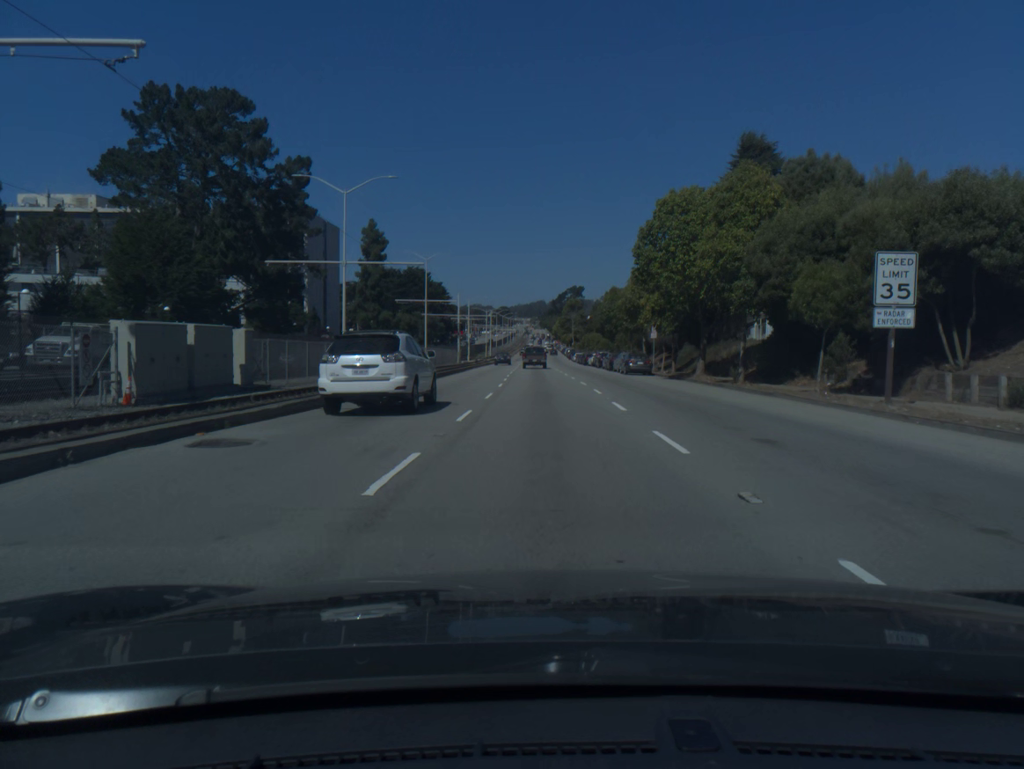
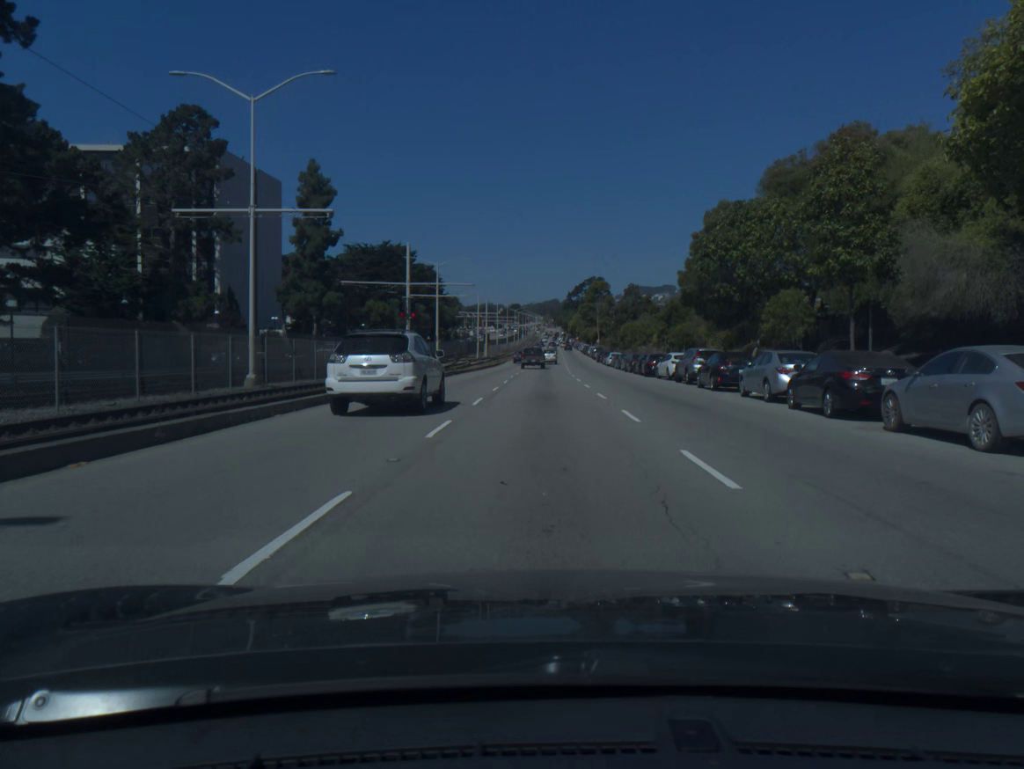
(-0.2, +46.0) m; -1°
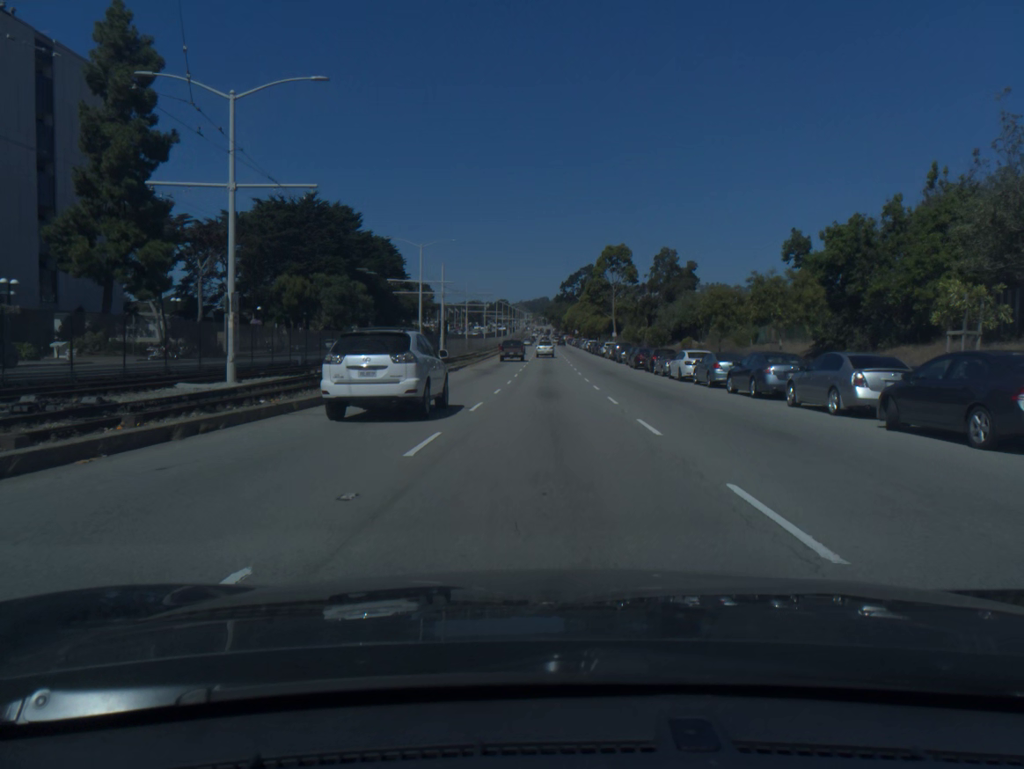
(+0.2, +46.1) m; +1°
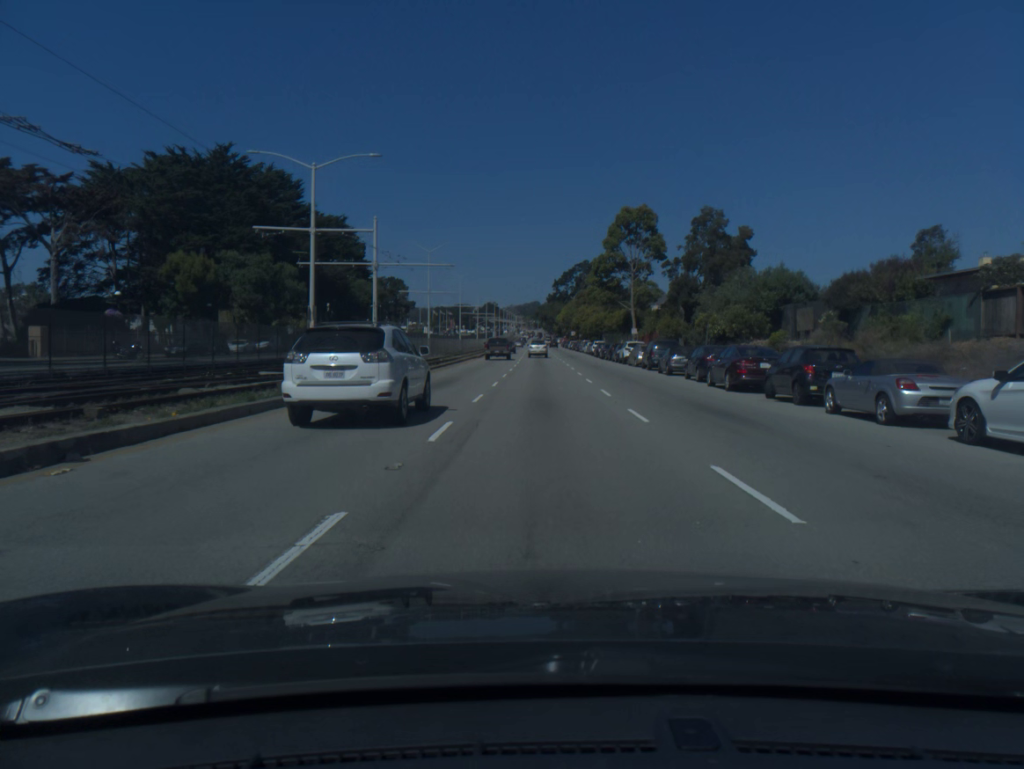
(+0.2, +27.7) m; +1°
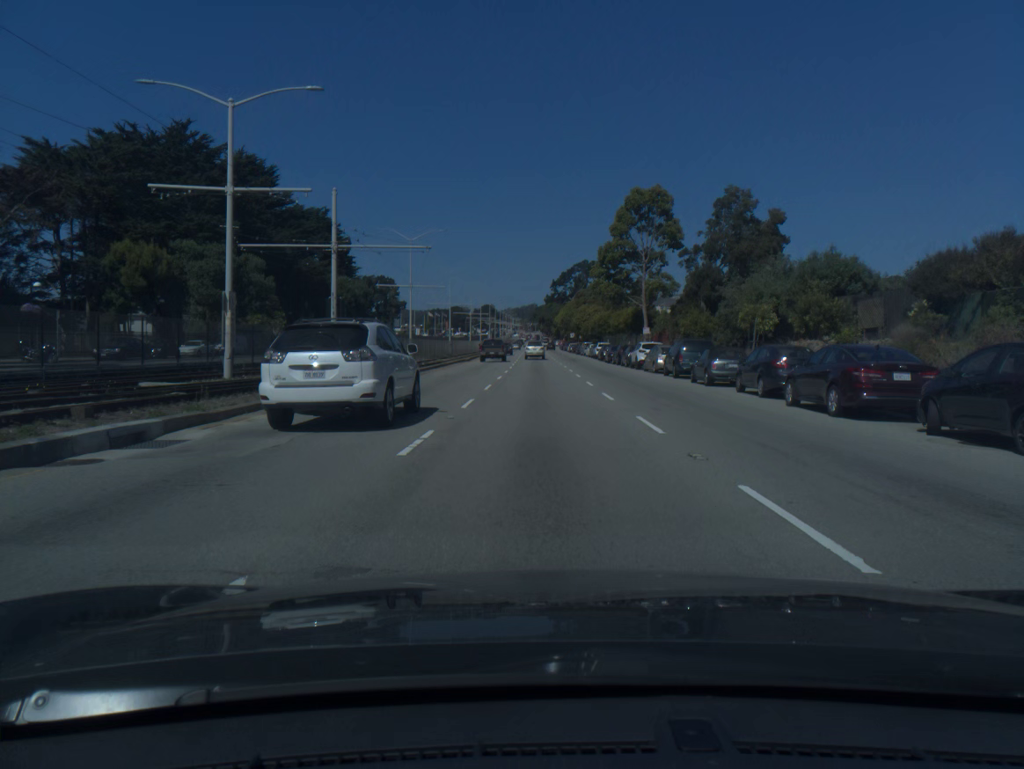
(0.0, +9.2) m; 0°
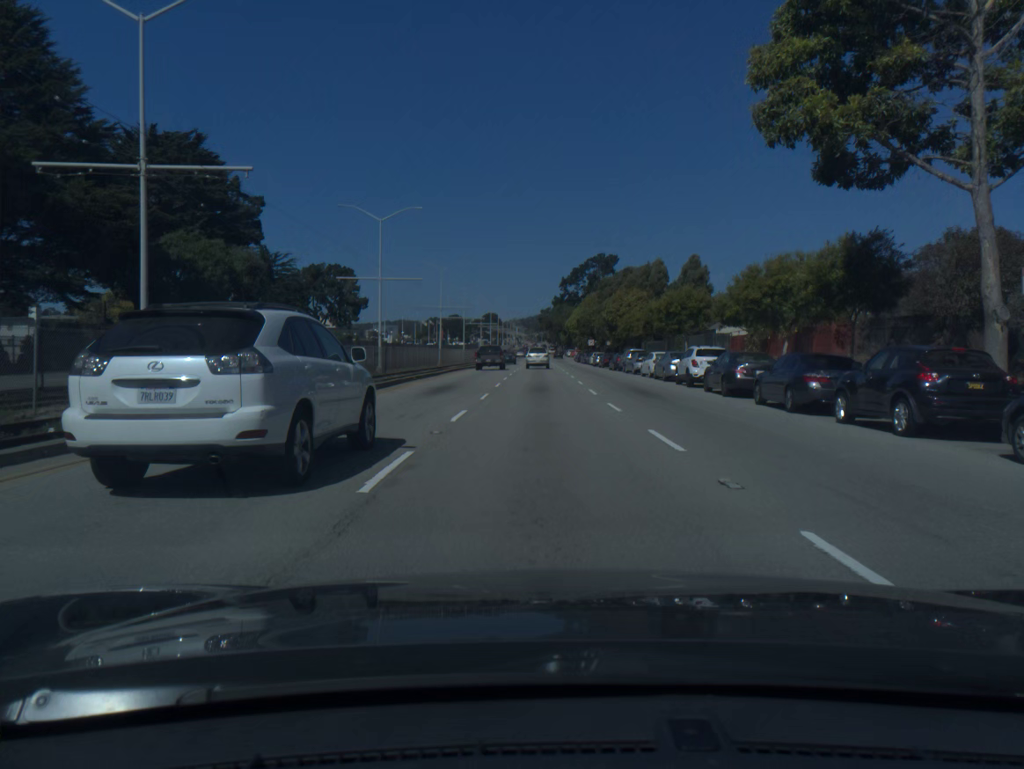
(-0.2, +45.4) m; -1°
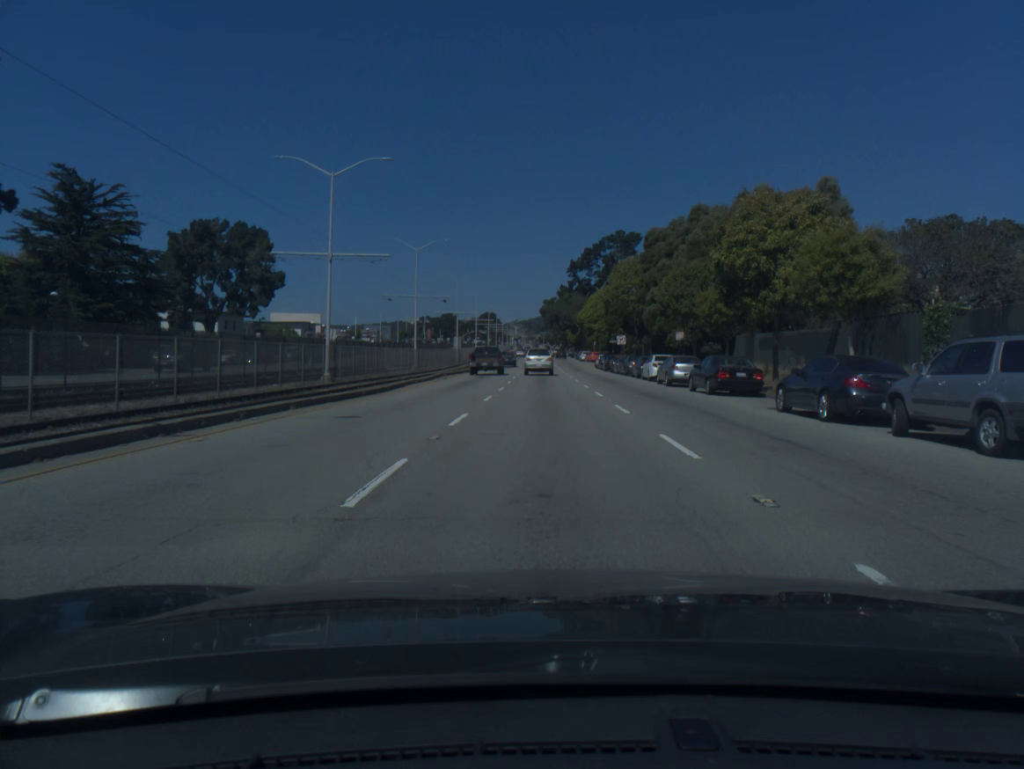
(-0.1, +44.5) m; 0°
